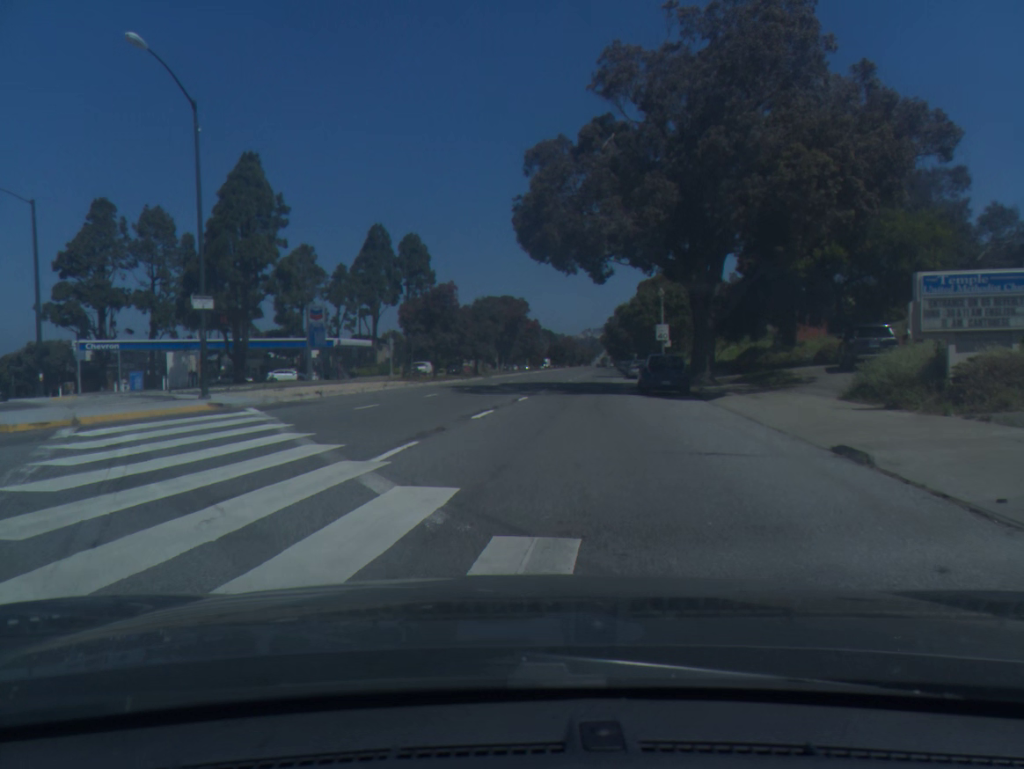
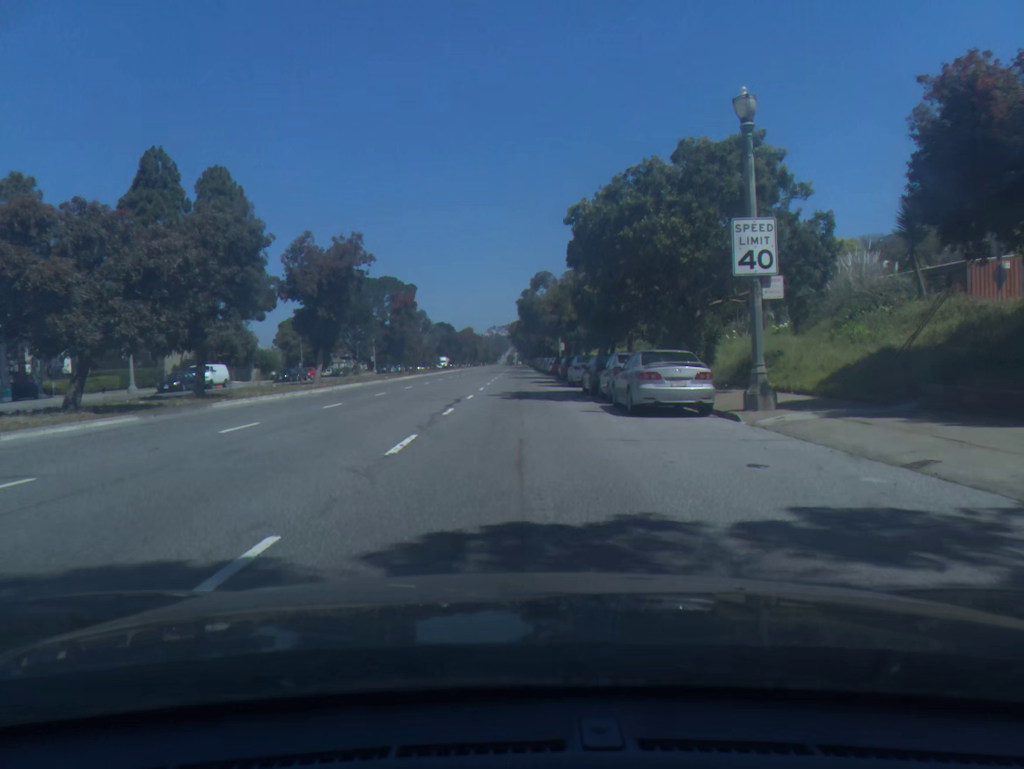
(+3.3, +42.0) m; +6°
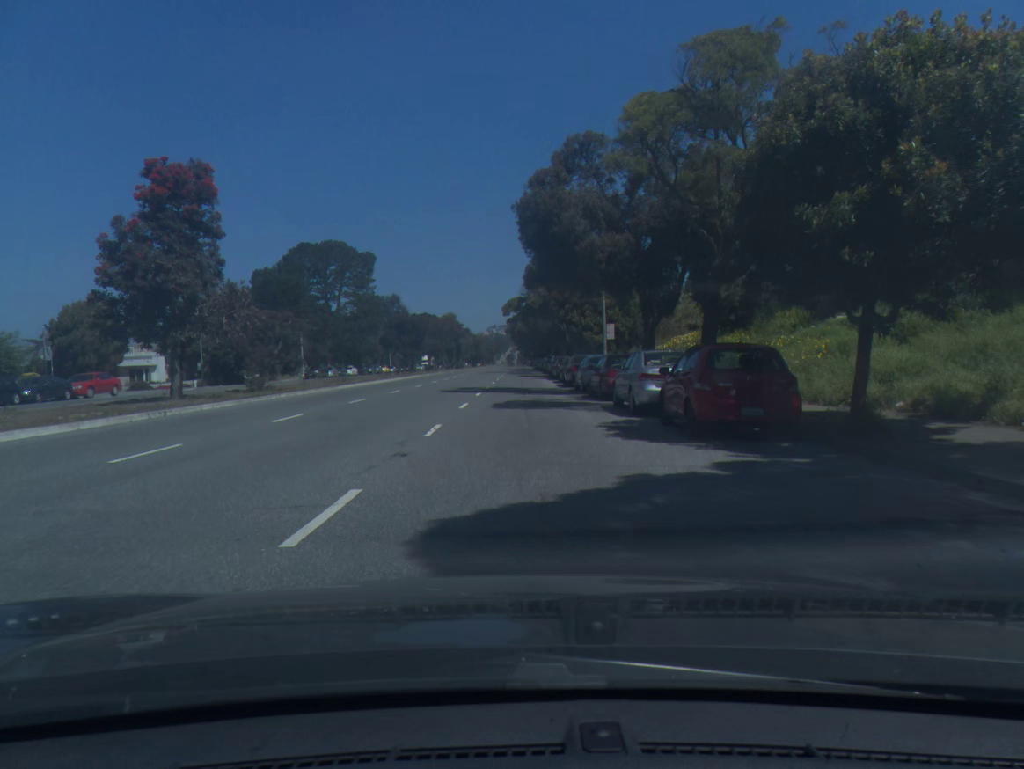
(-0.1, +48.4) m; 0°
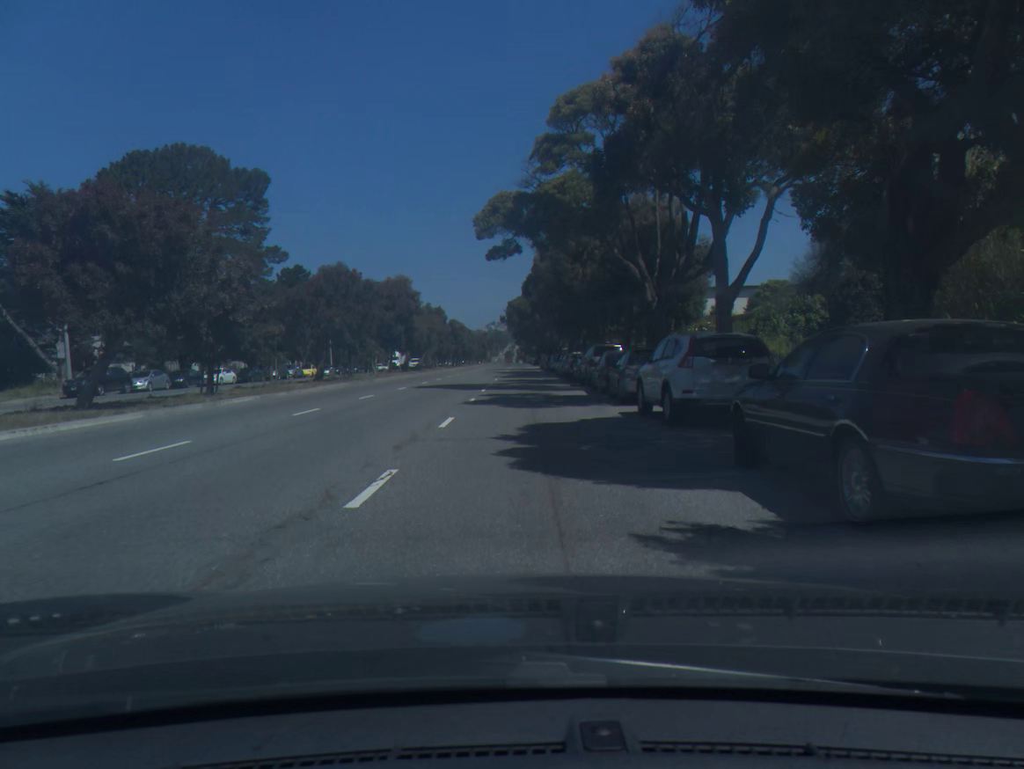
(-0.1, +50.8) m; 0°
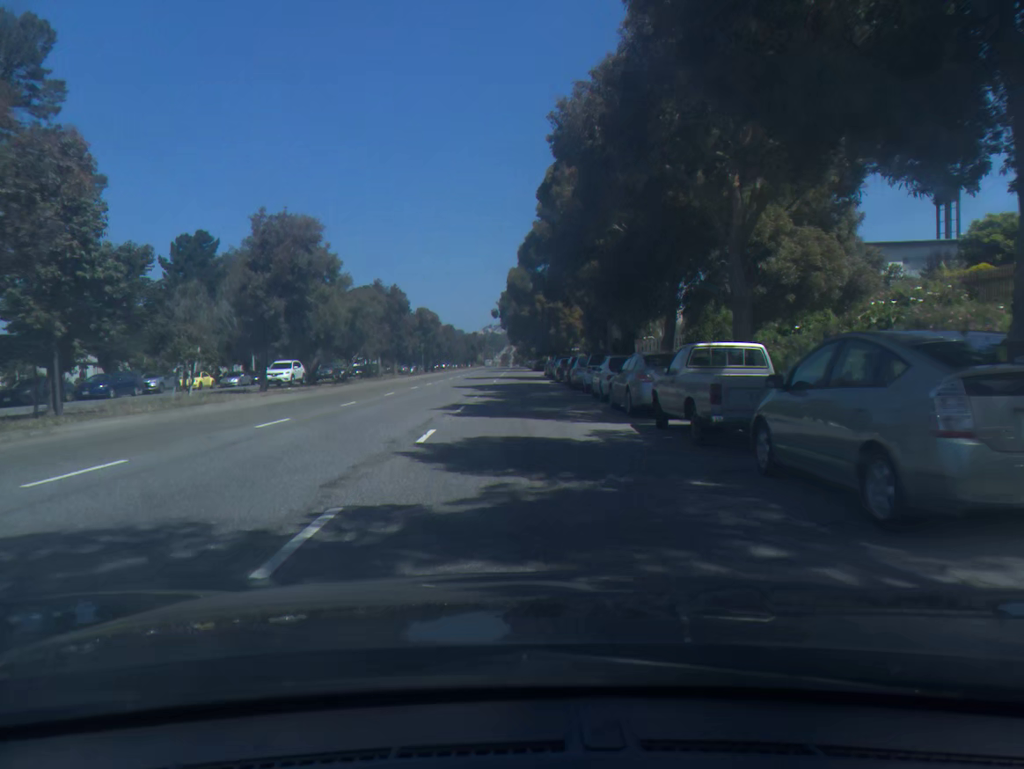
(+0.1, +31.4) m; 0°
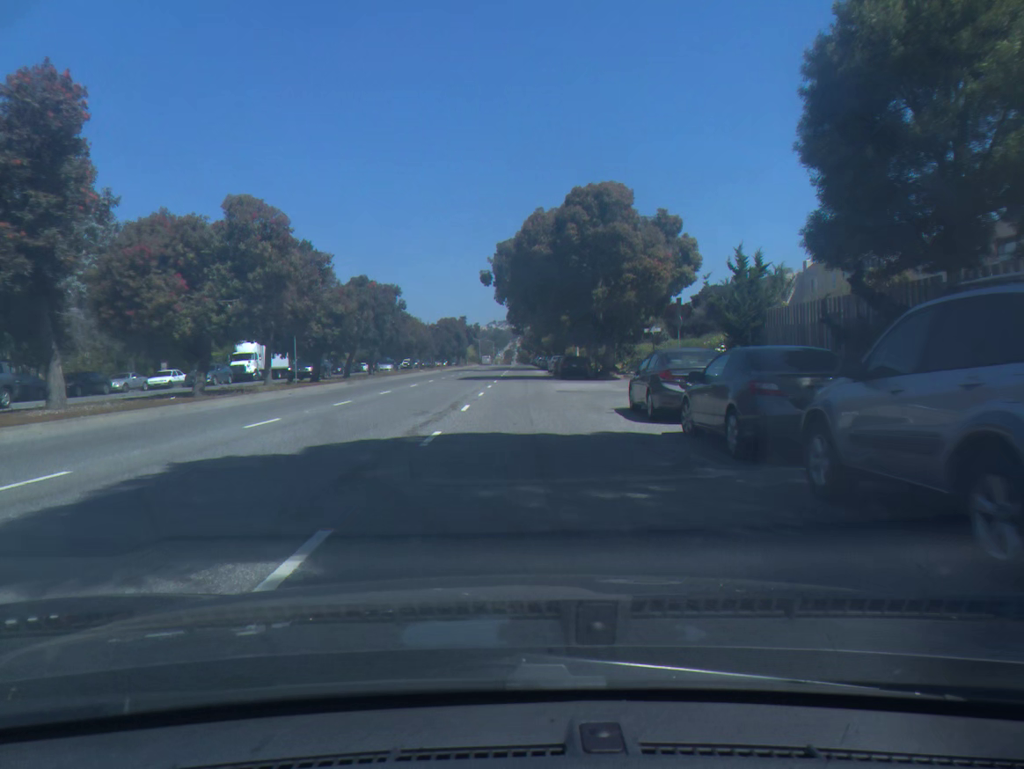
(-0.2, +52.3) m; 0°
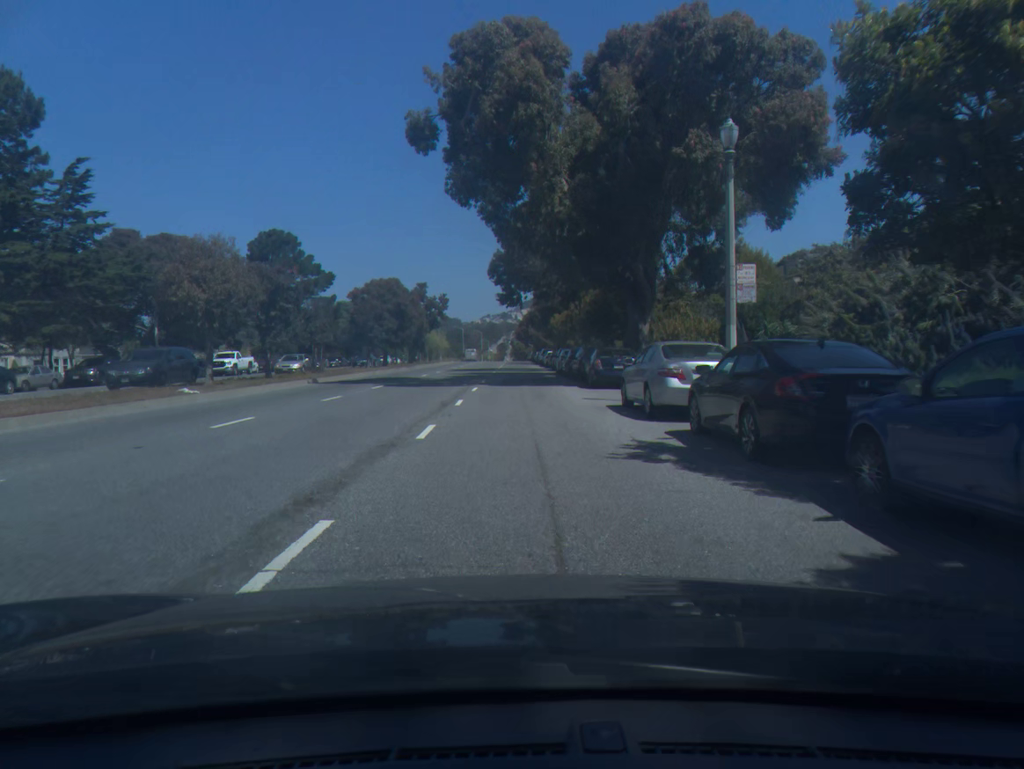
(0.0, +51.6) m; 0°
